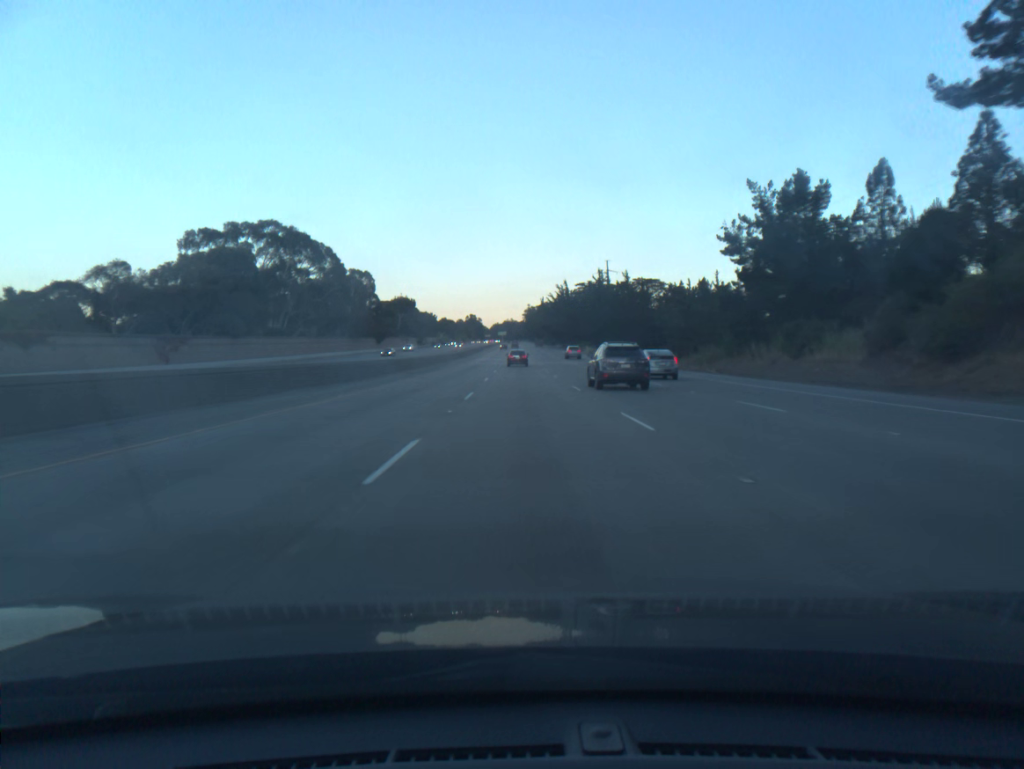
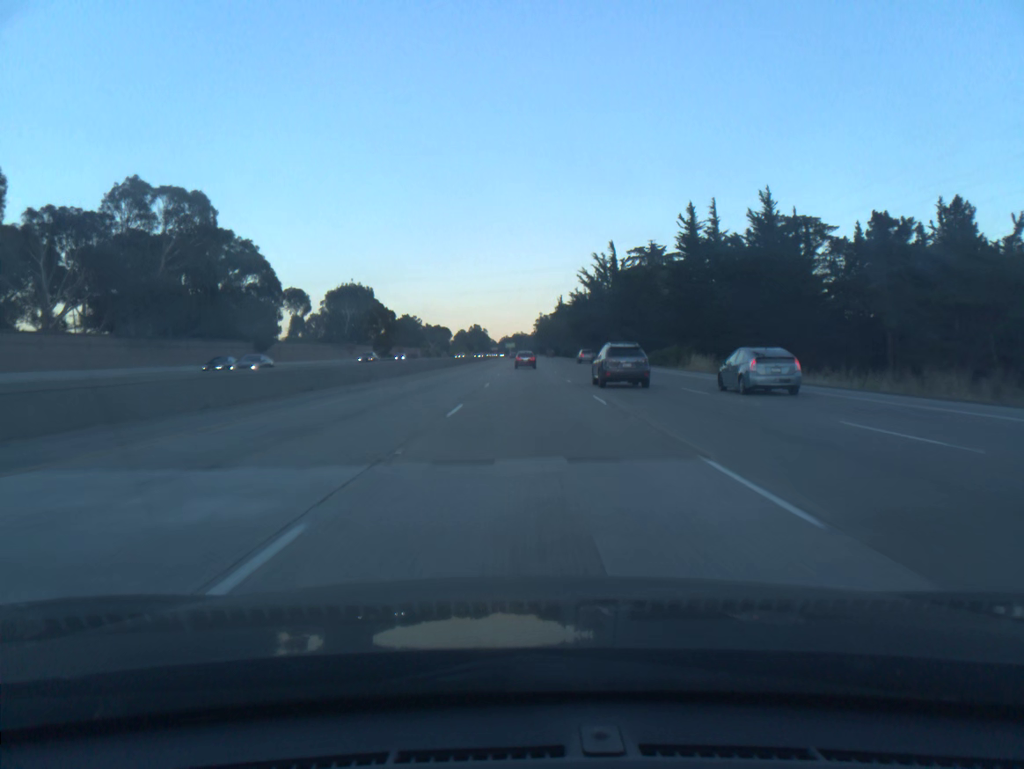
(-0.2, +94.5) m; -1°
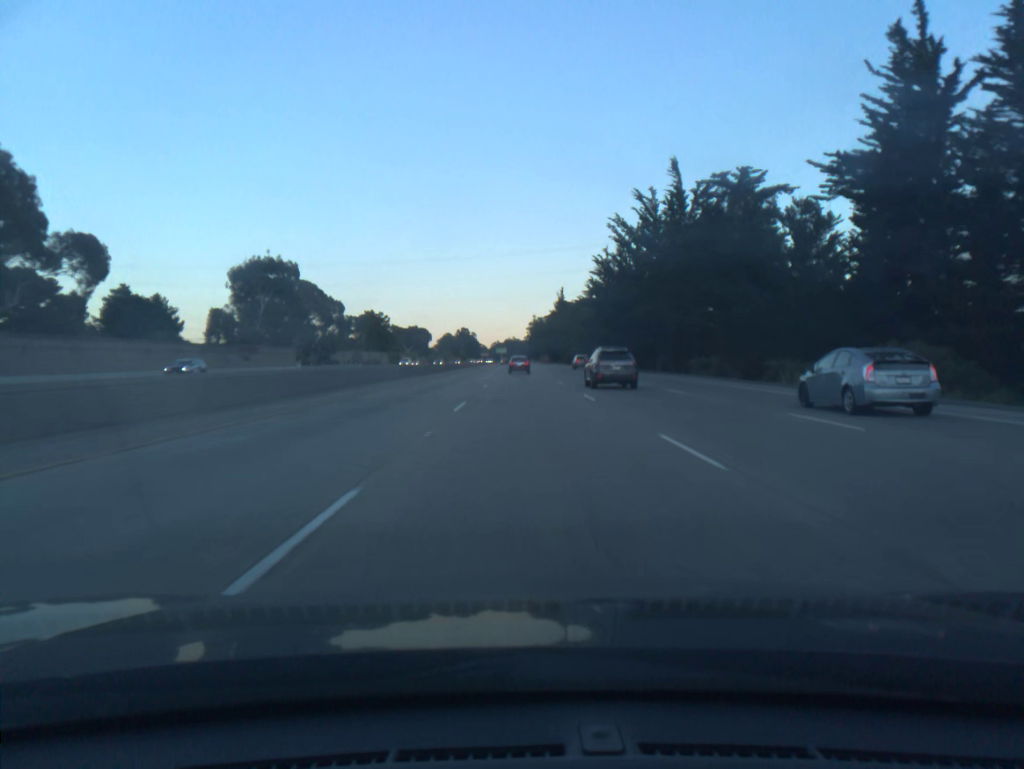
(+0.2, +55.7) m; +1°
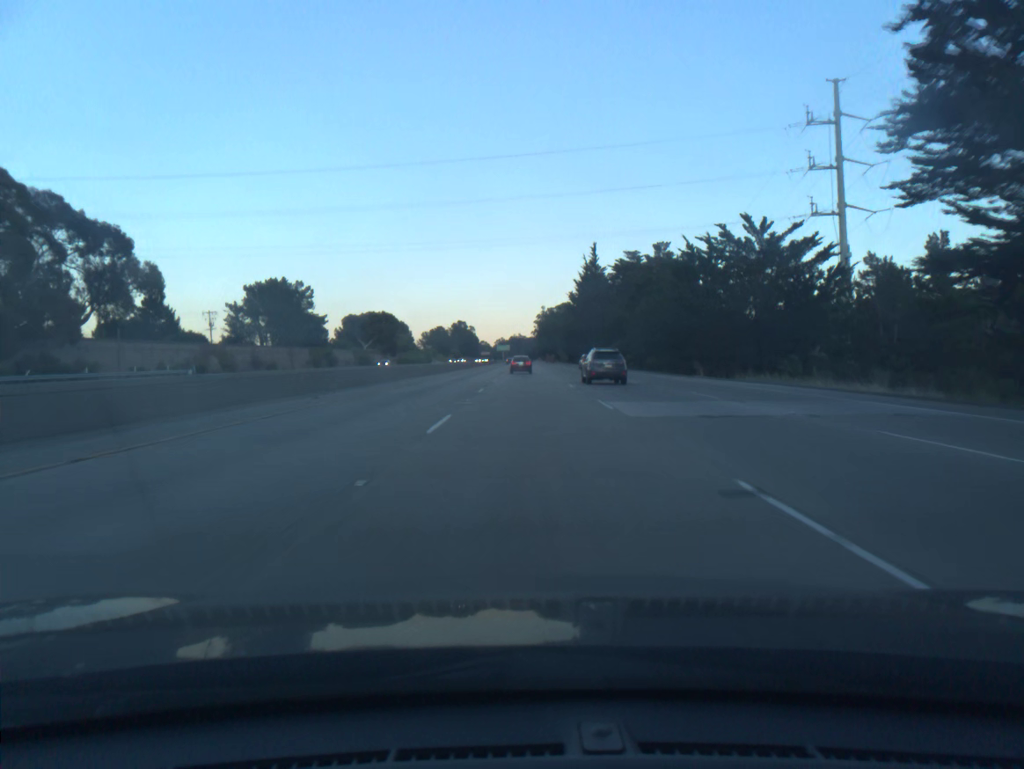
(0.0, +92.1) m; 0°
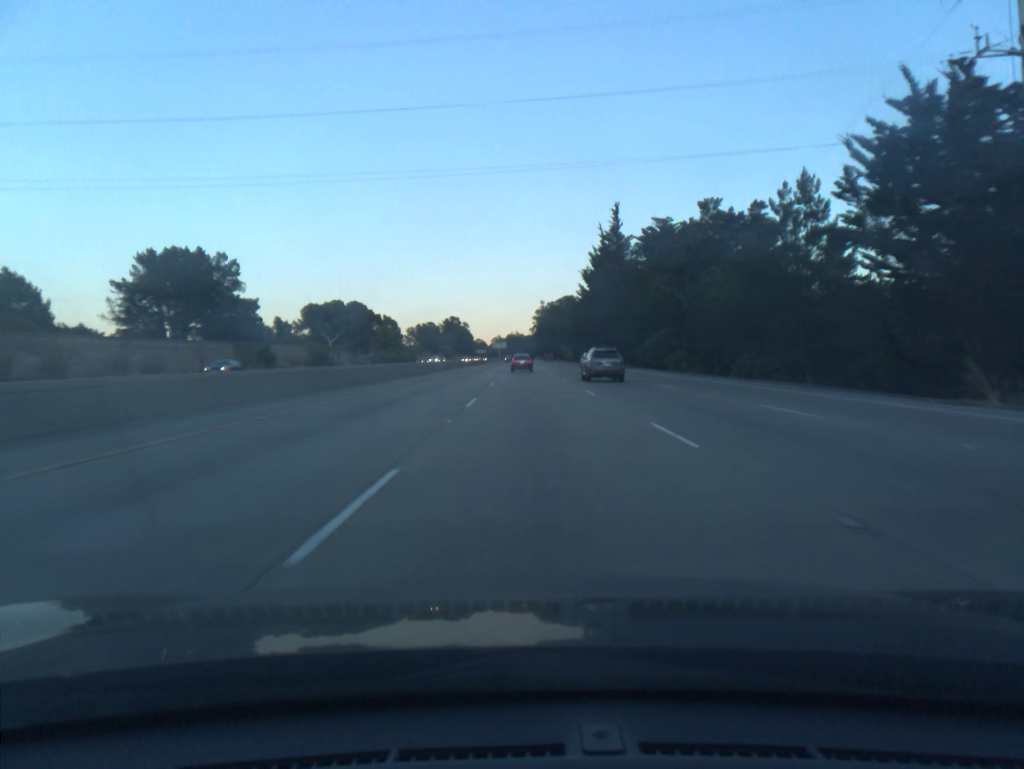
(0.0, +36.8) m; 0°
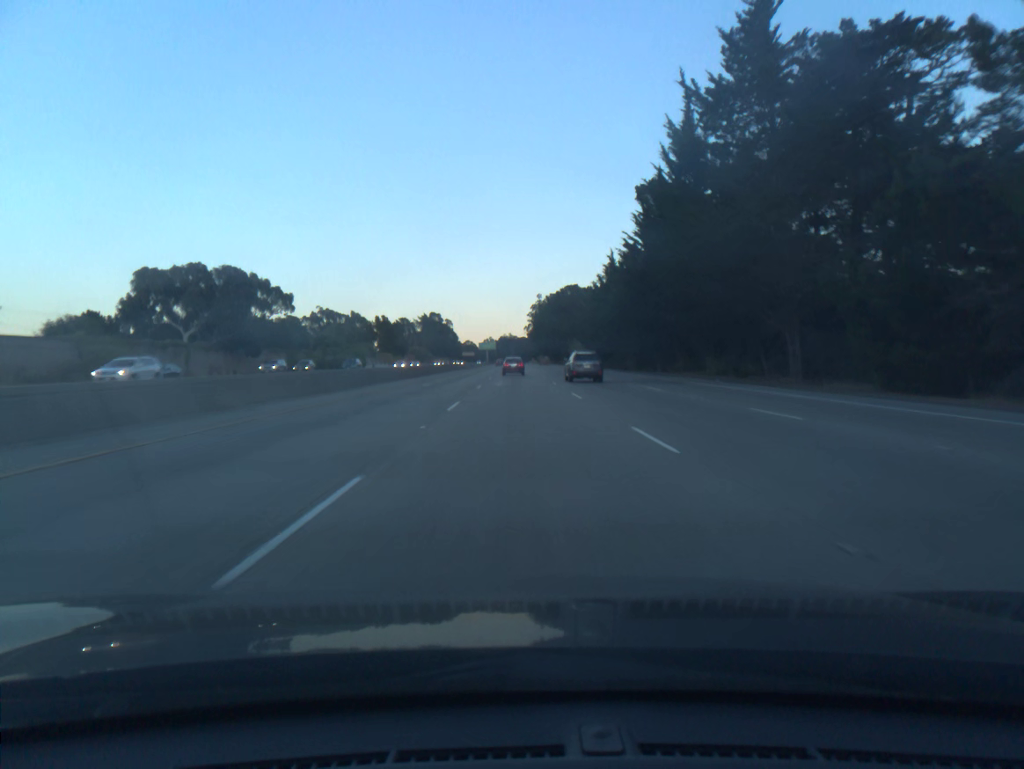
(+0.5, +73.3) m; +1°
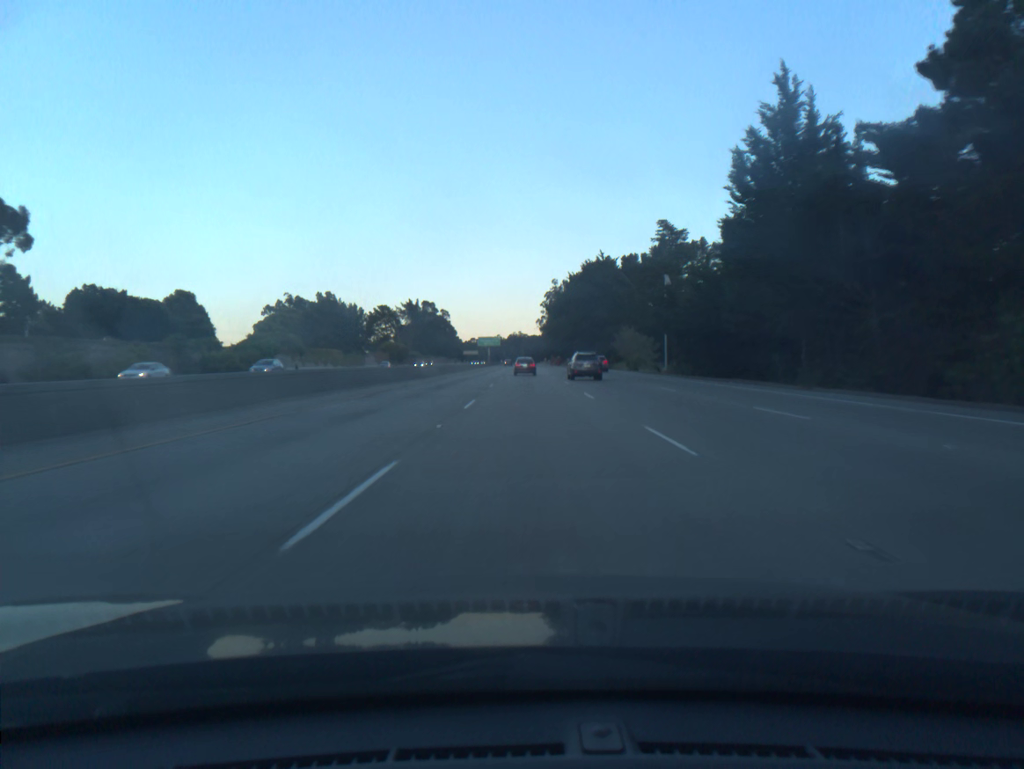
(-0.5, +72.9) m; -1°
